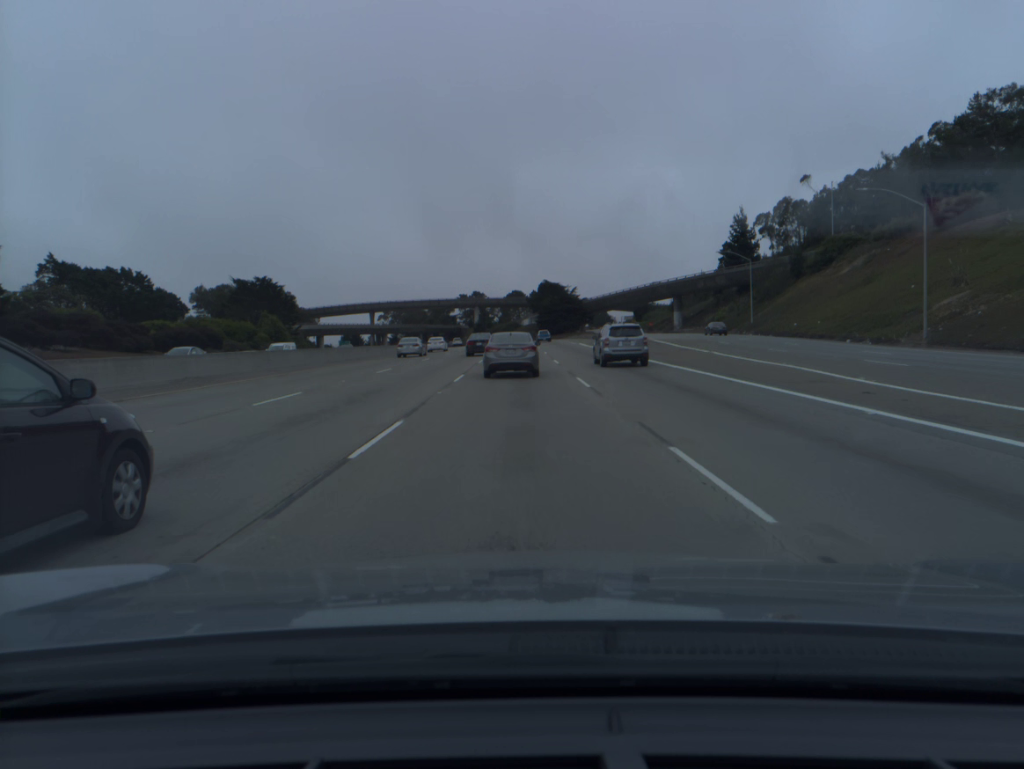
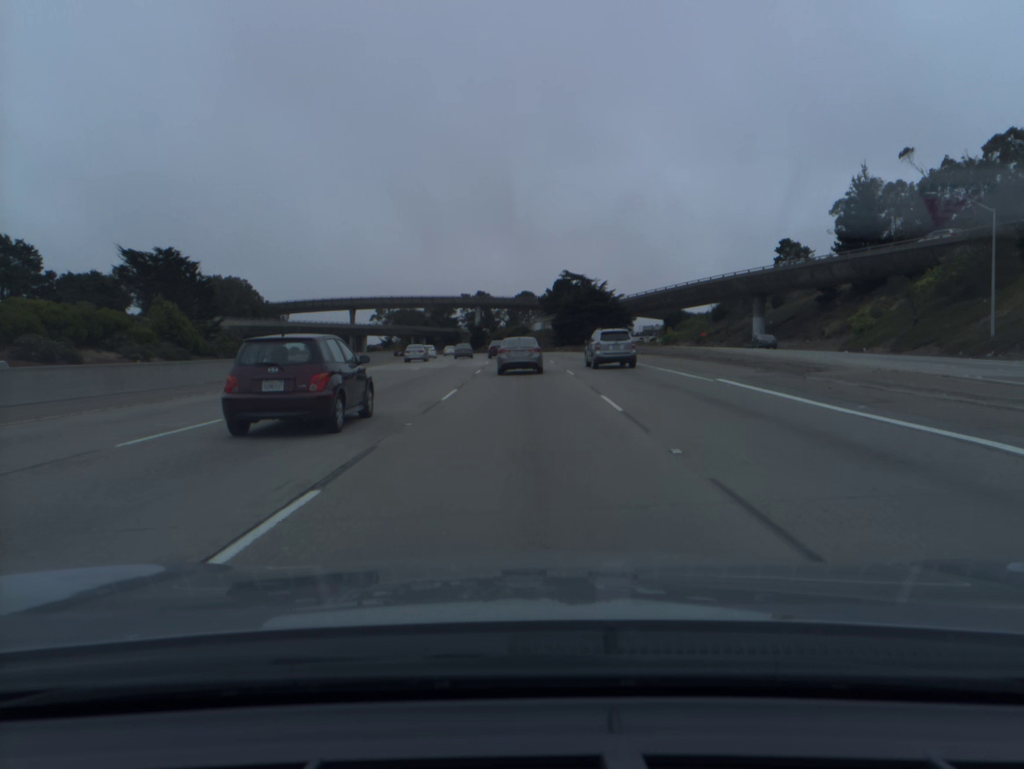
(-0.3, +49.6) m; -1°
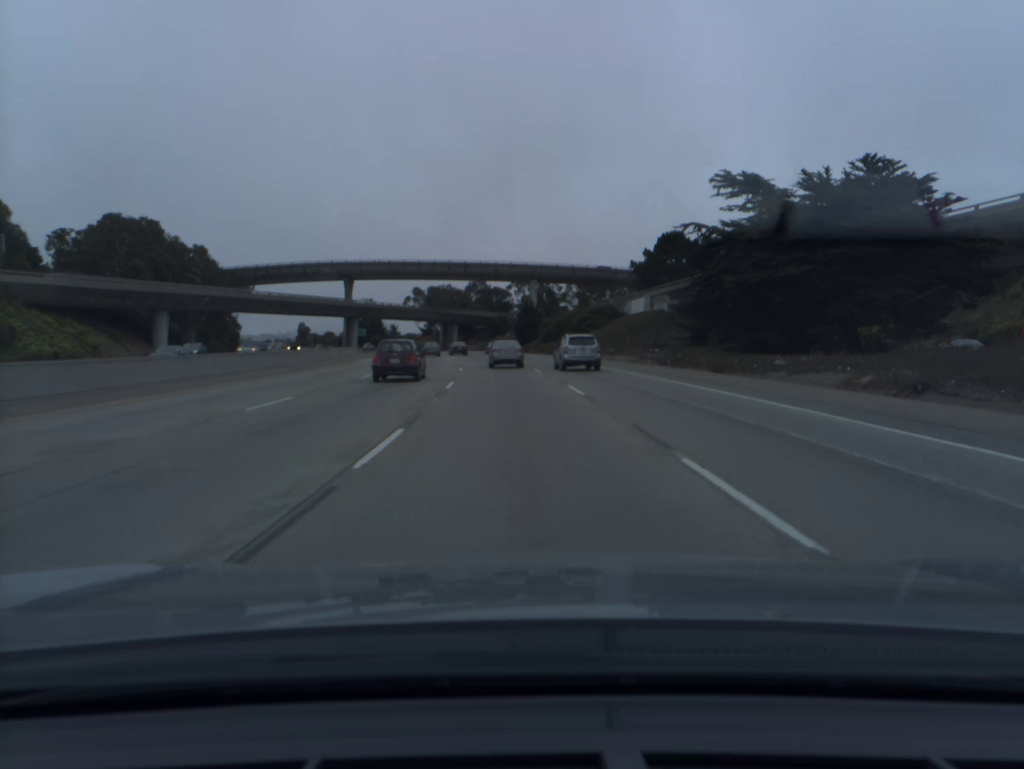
(-2.1, +82.4) m; -4°
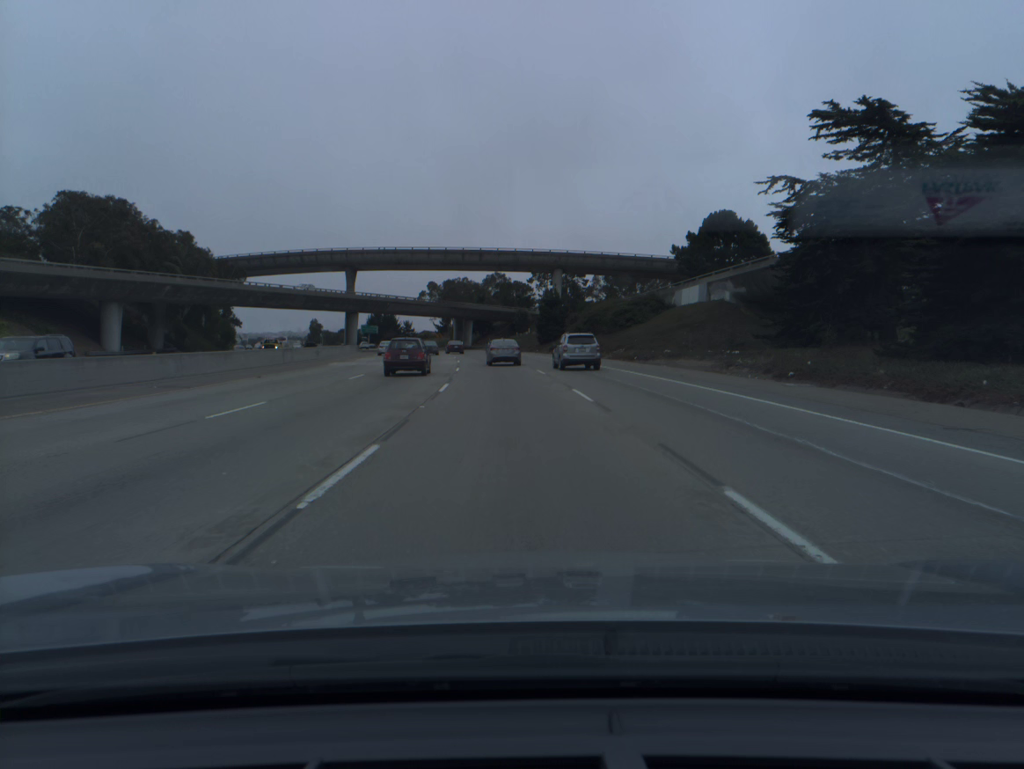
(-0.2, +16.7) m; -2°
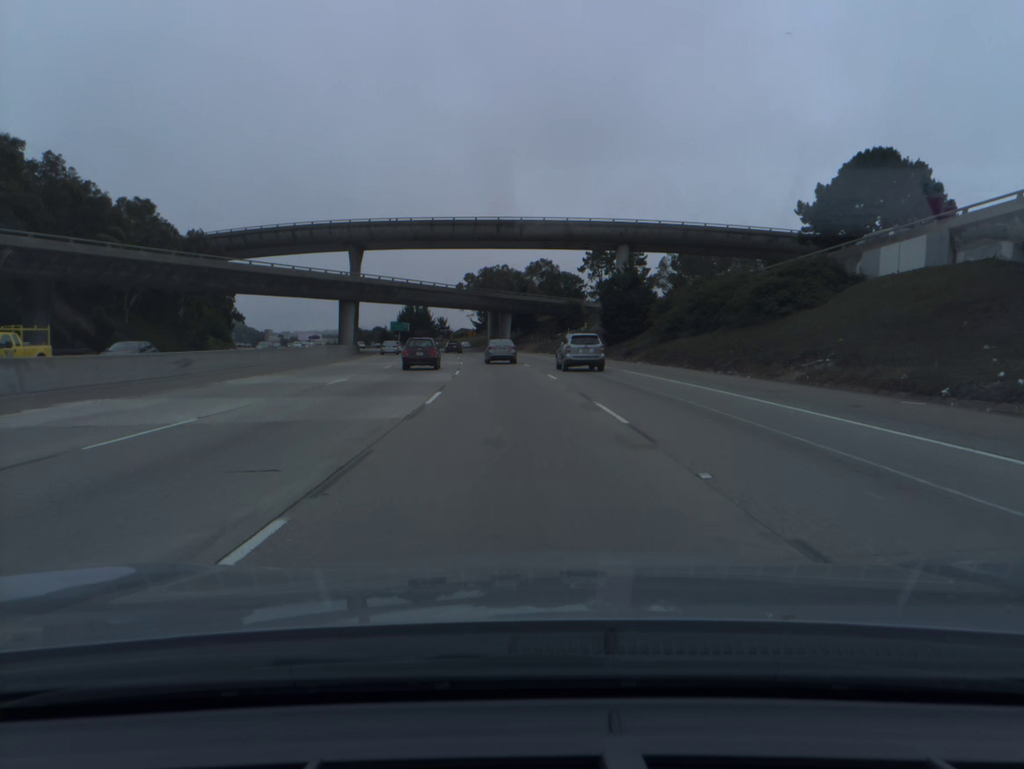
(-1.0, +33.6) m; -3°
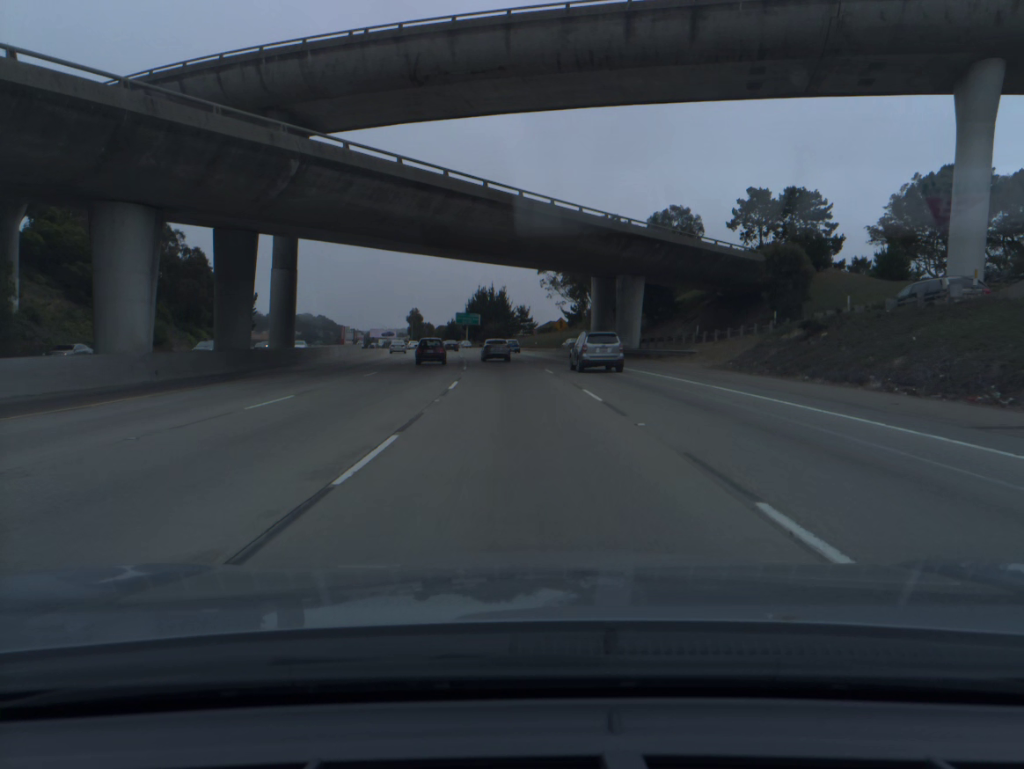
(-3.7, +68.0) m; -6°
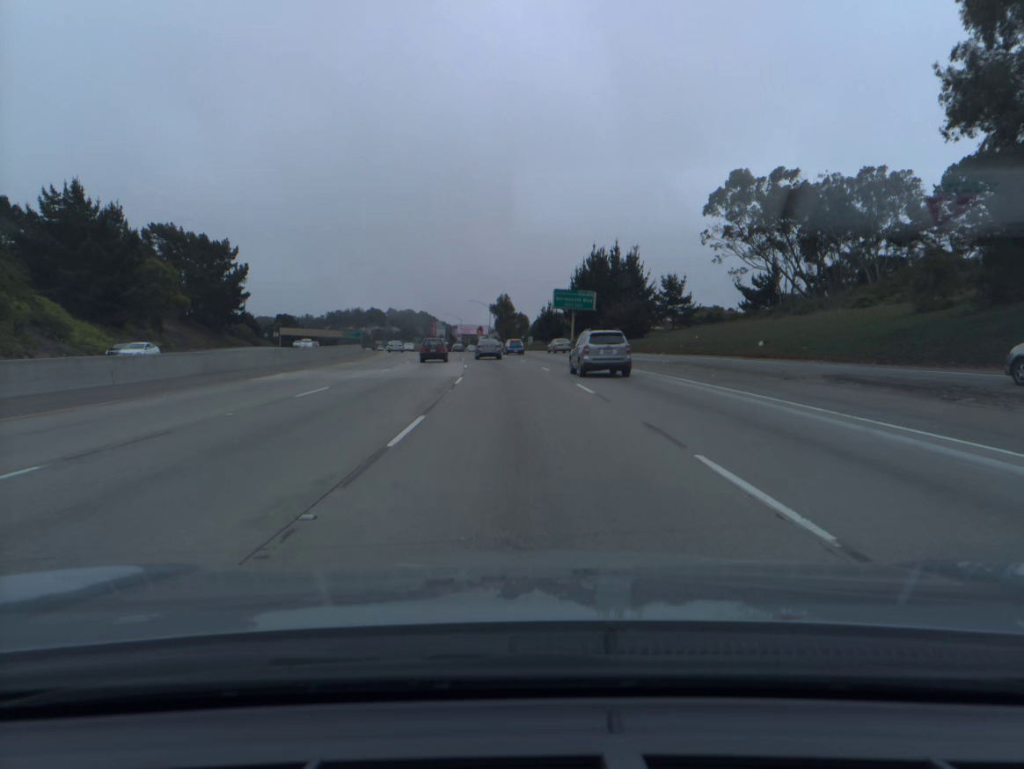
(-5.4, +84.5) m; -8°
